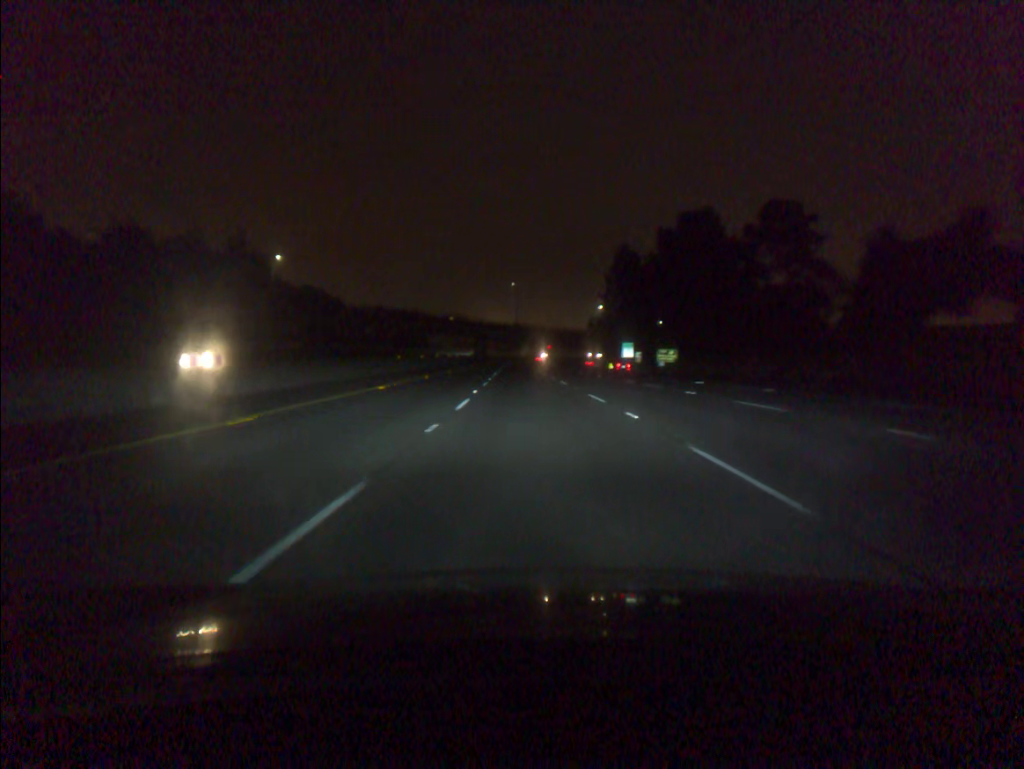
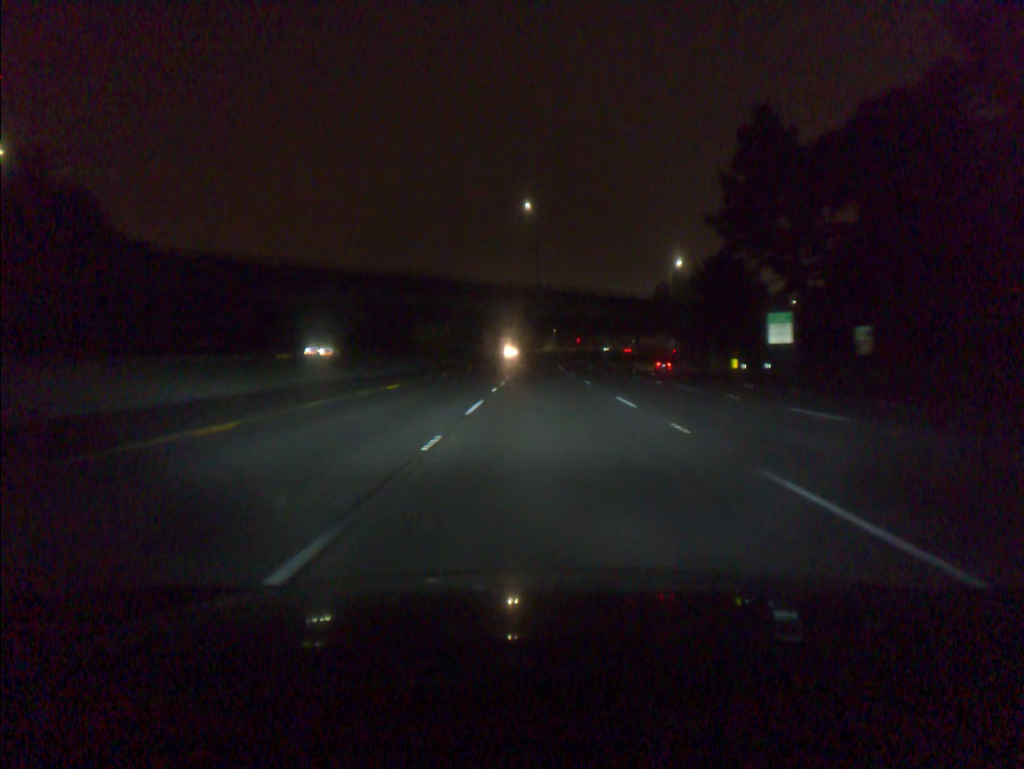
(-2.8, +89.7) m; -2°
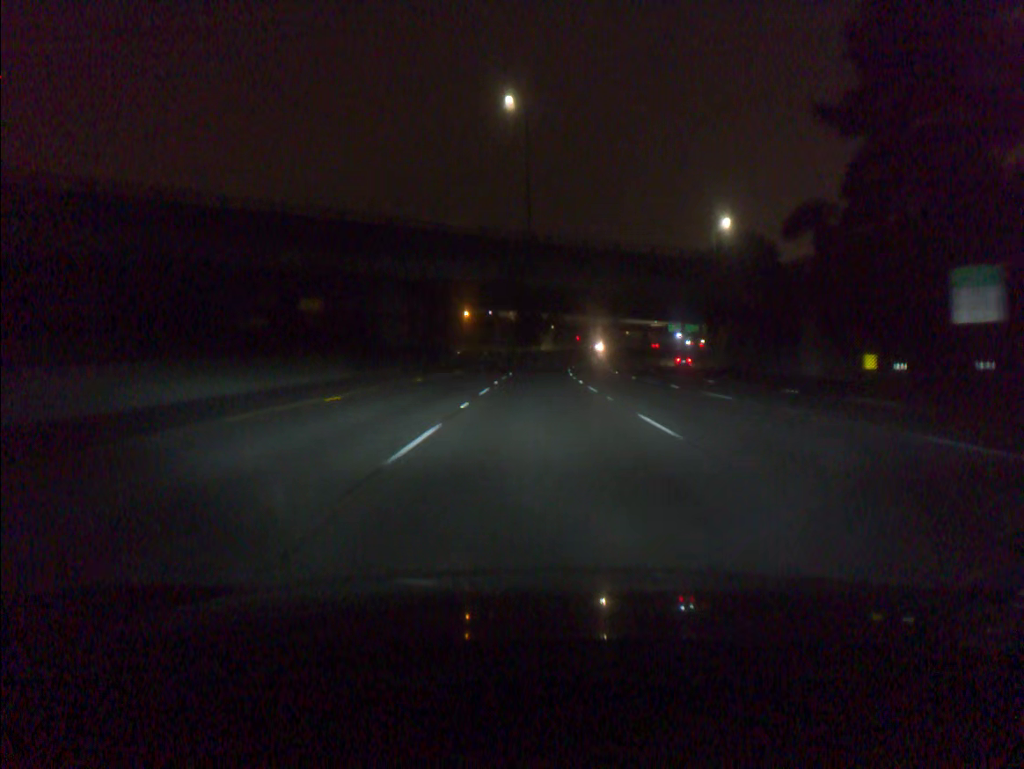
(+0.1, +36.0) m; 0°
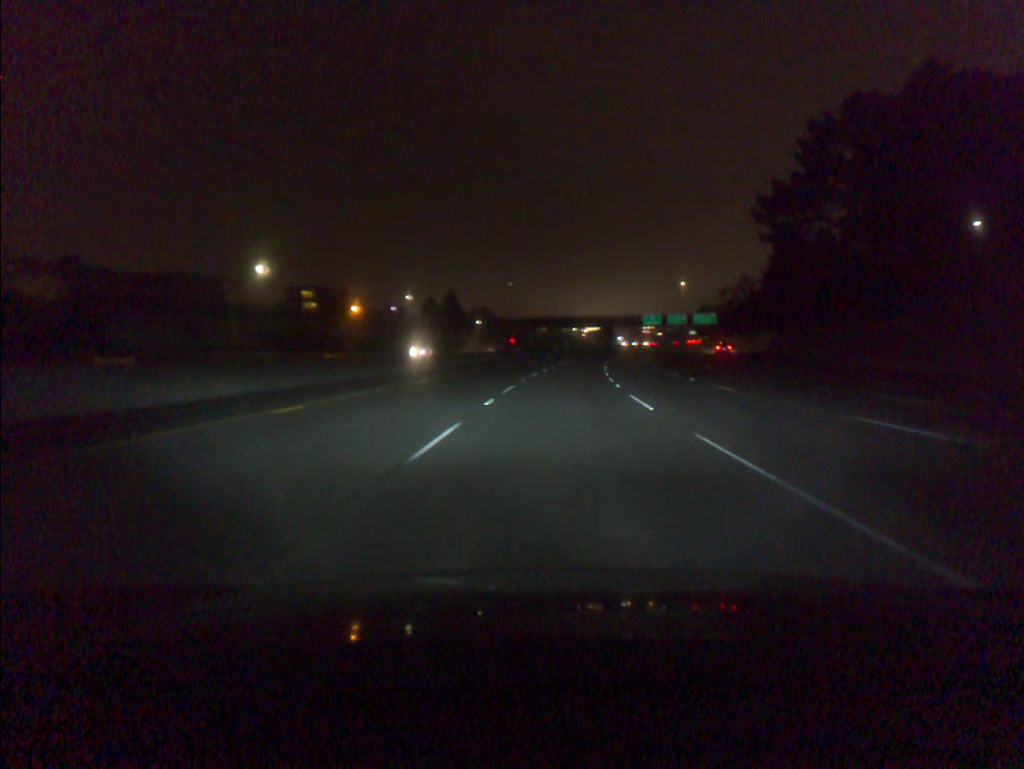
(+2.2, +91.5) m; +5°
